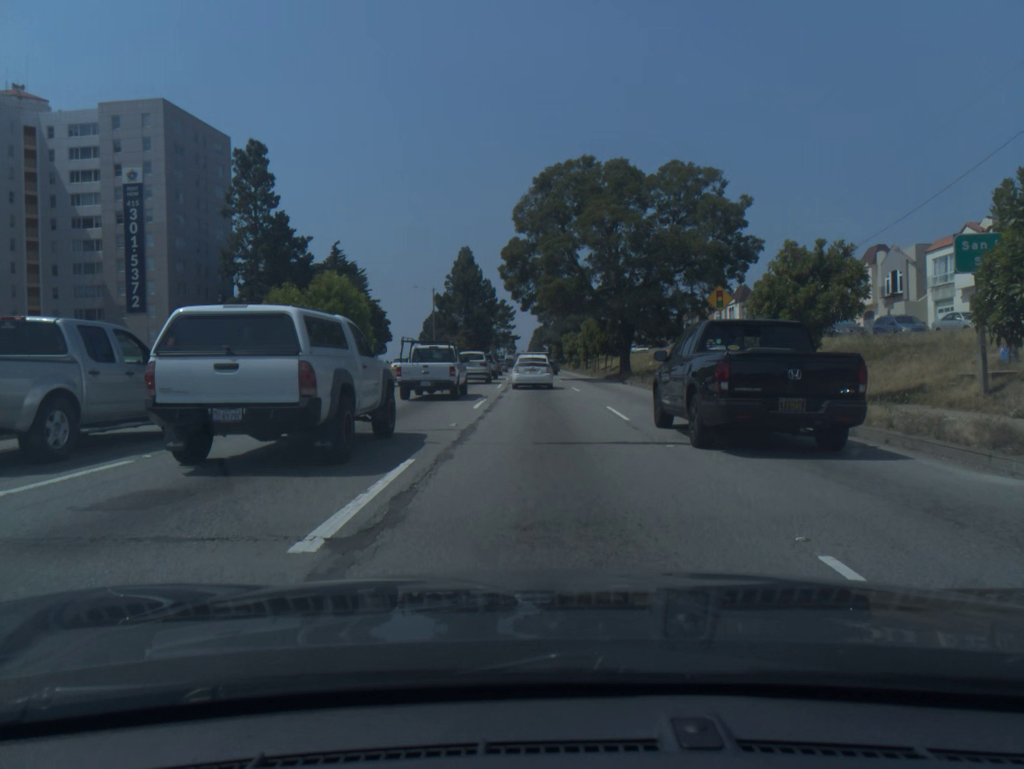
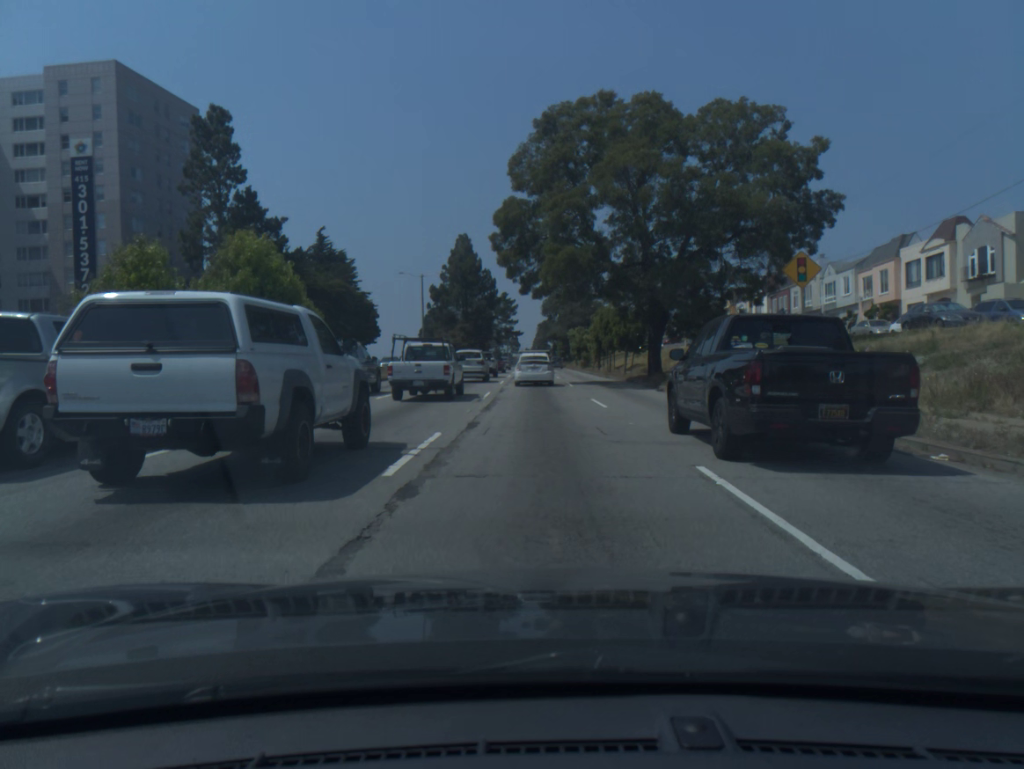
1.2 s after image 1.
(0.0, +11.1) m; 0°
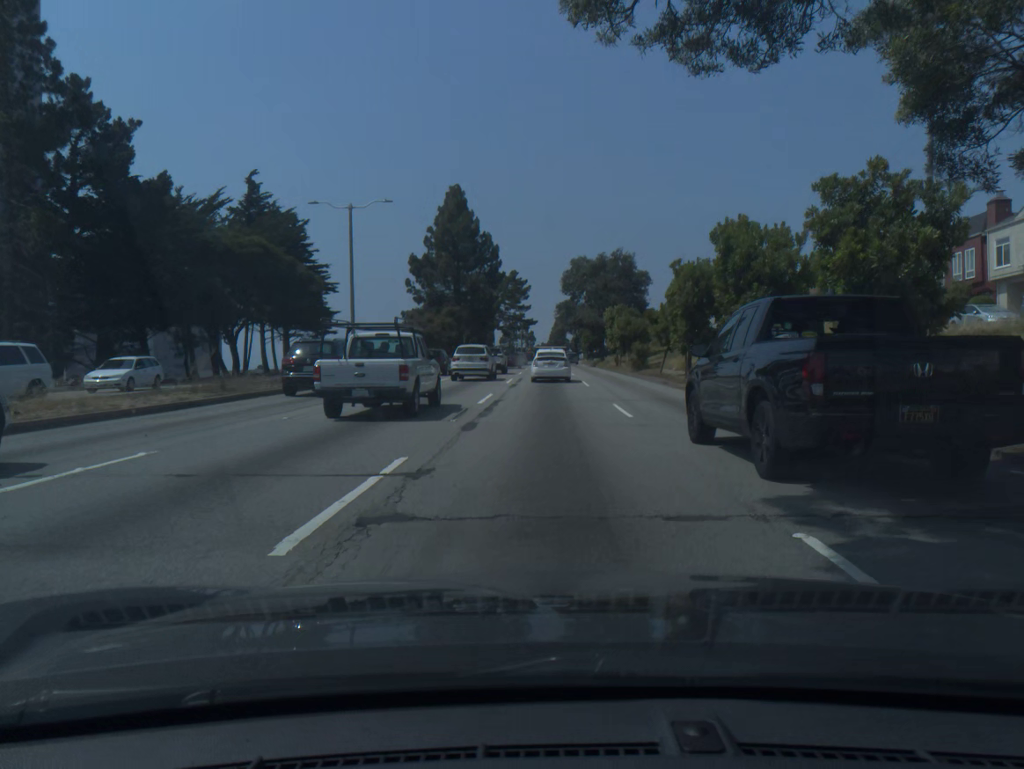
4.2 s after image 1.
(-0.4, +33.1) m; -1°
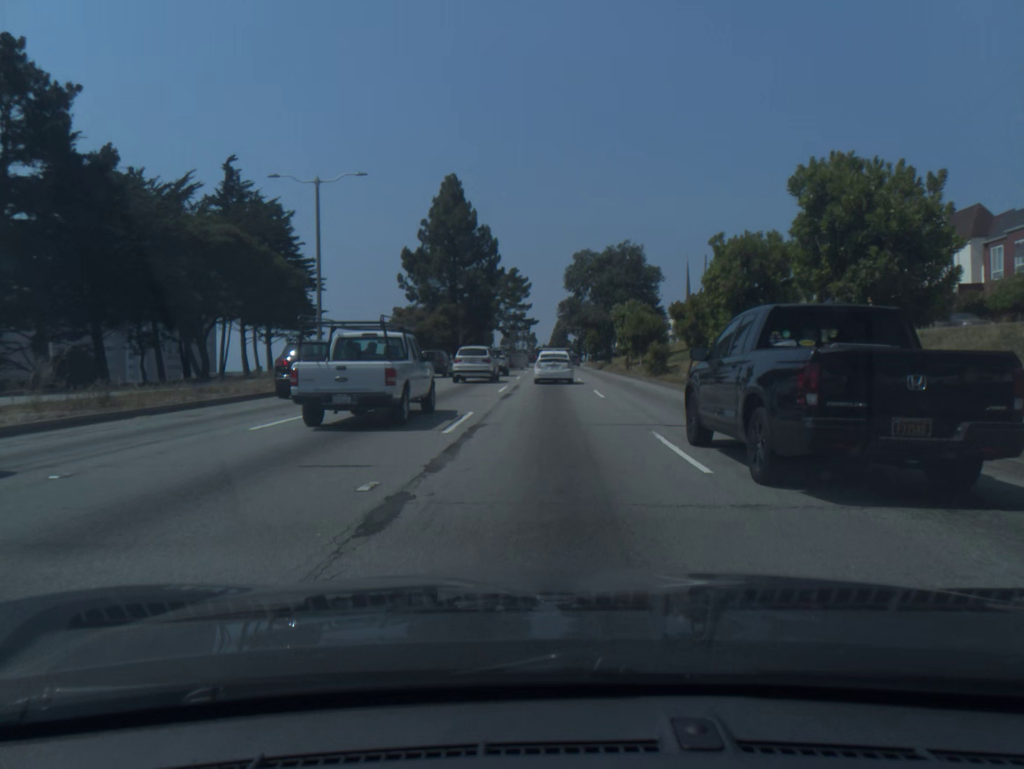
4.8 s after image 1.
(0.0, +7.0) m; 0°
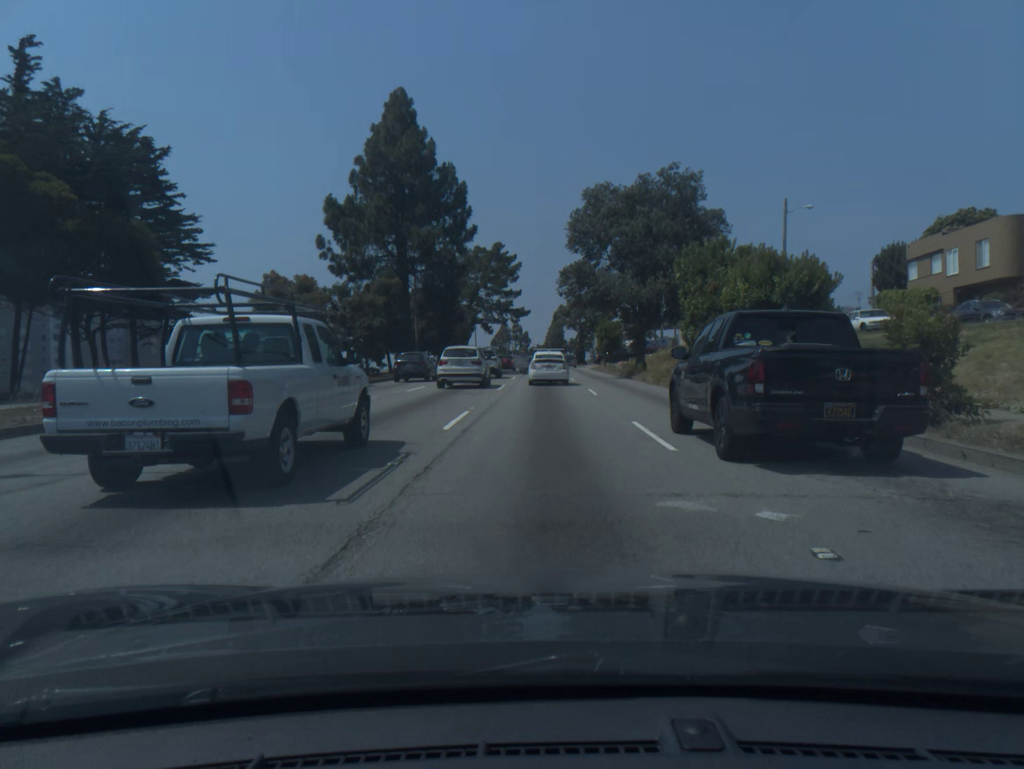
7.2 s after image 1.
(+0.1, +28.2) m; 0°
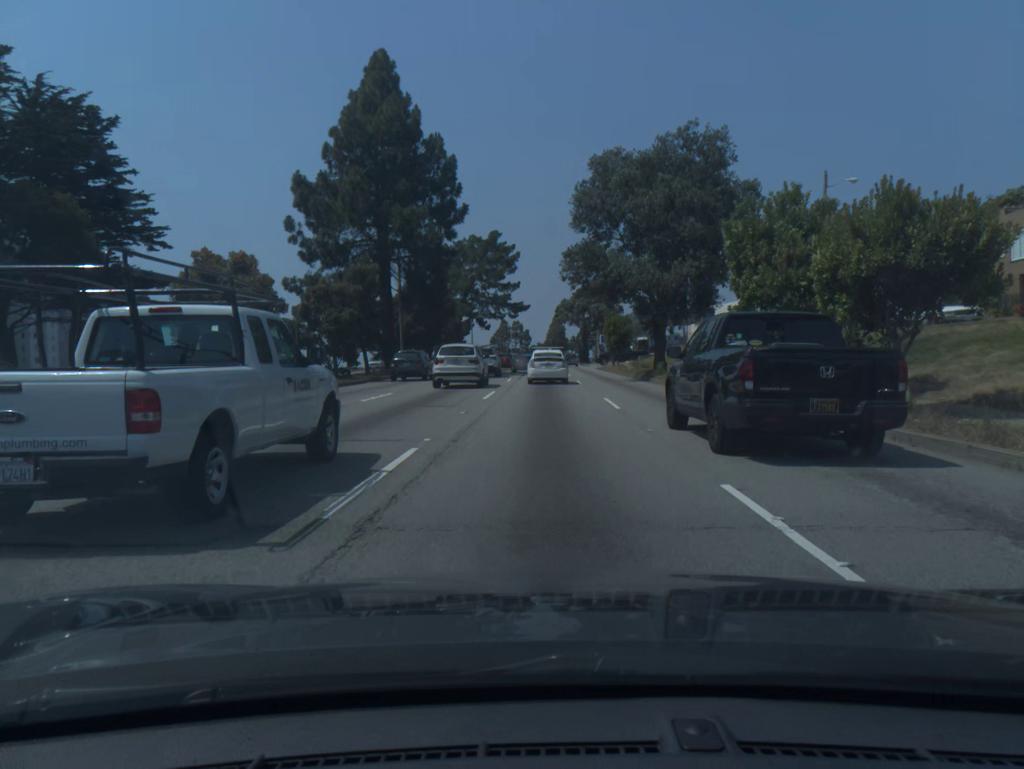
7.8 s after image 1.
(0.0, +7.1) m; 0°
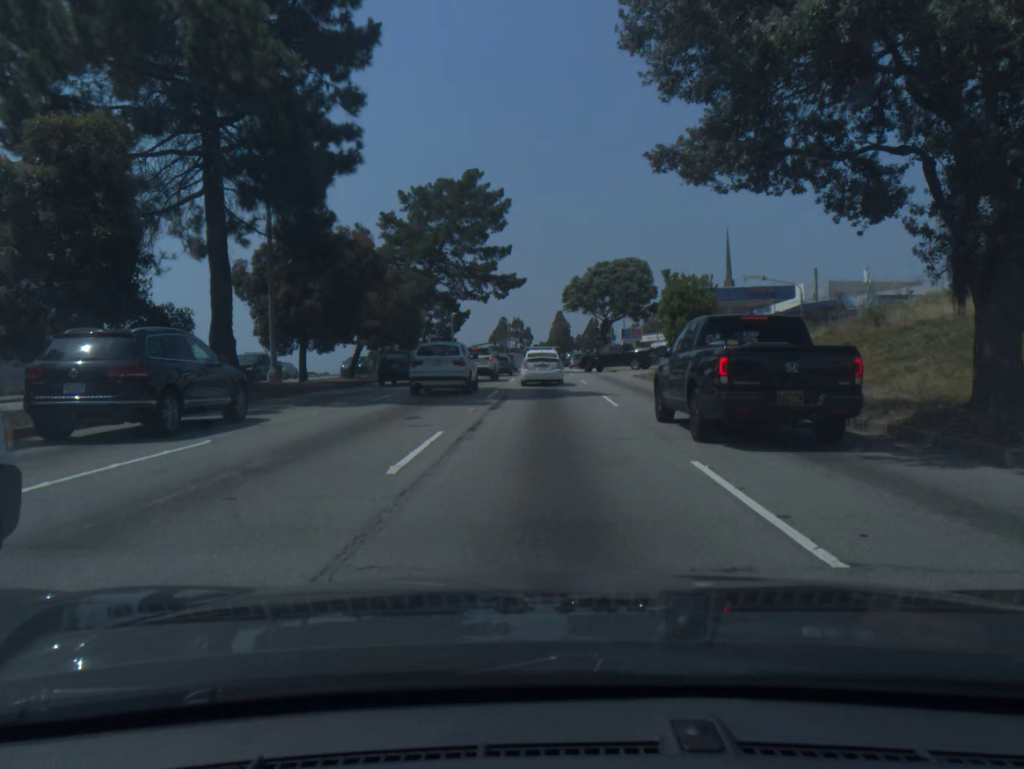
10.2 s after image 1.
(-0.1, +28.3) m; 0°
